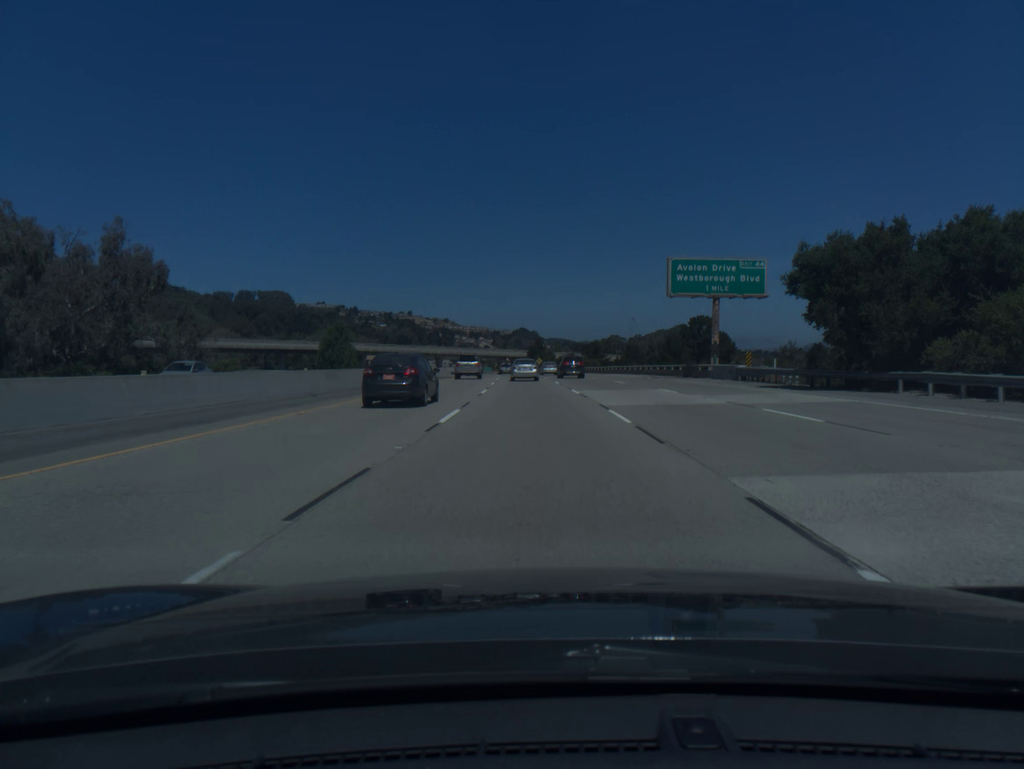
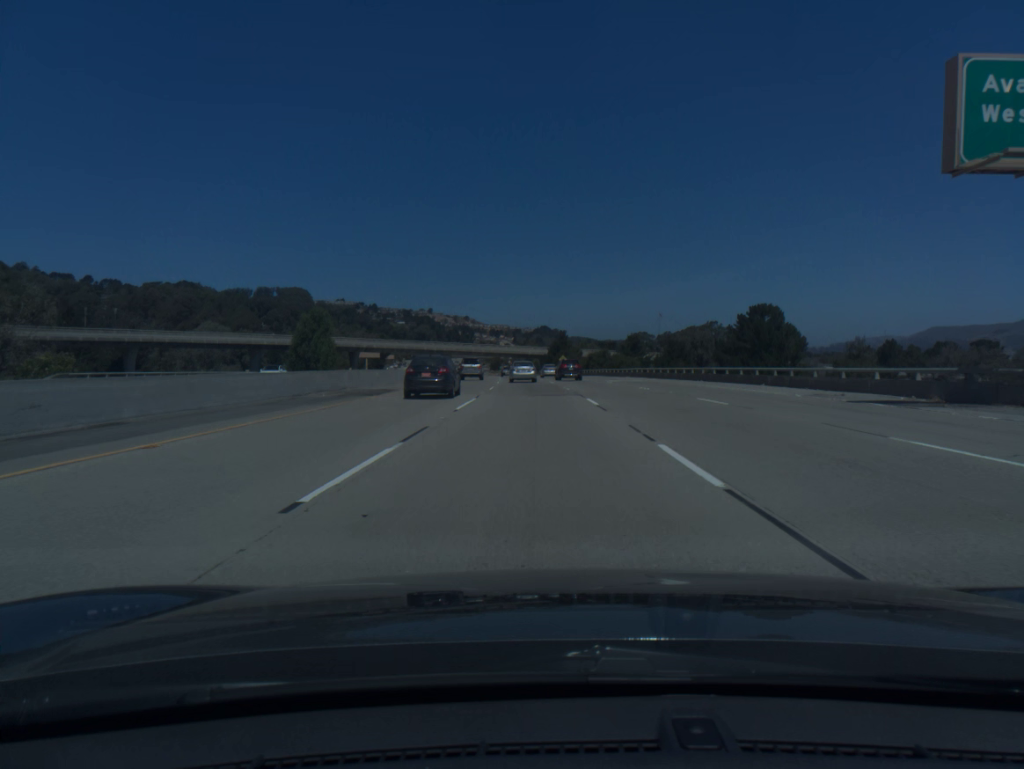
(-0.5, +36.5) m; -2°
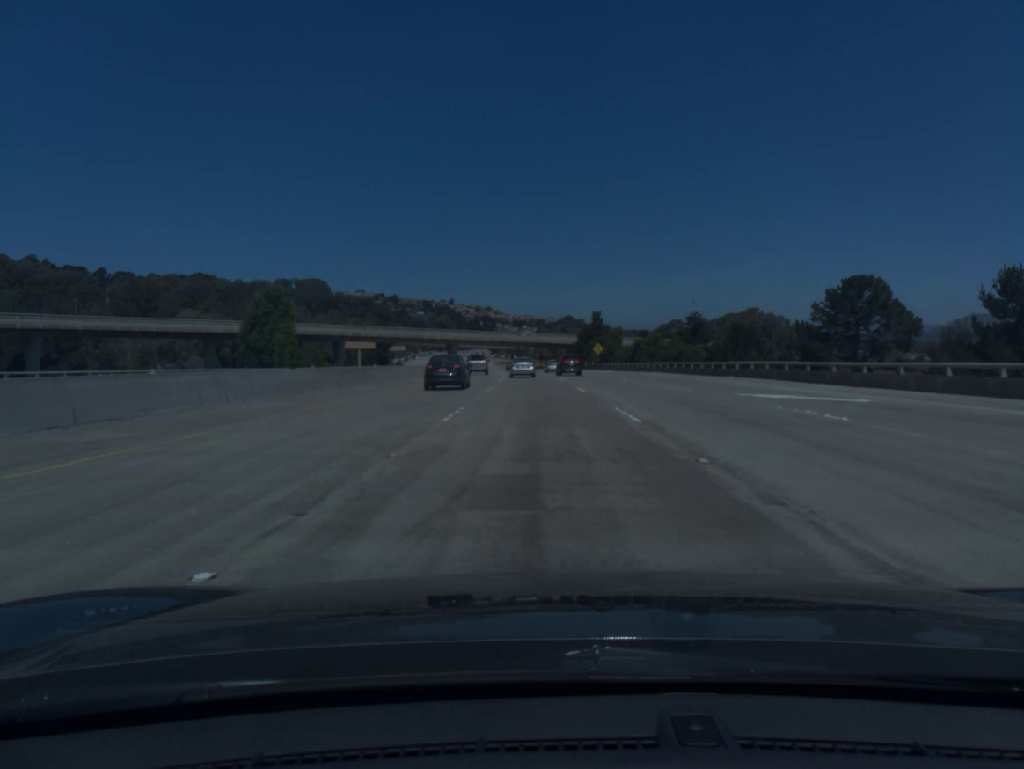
(-0.5, +36.8) m; -2°
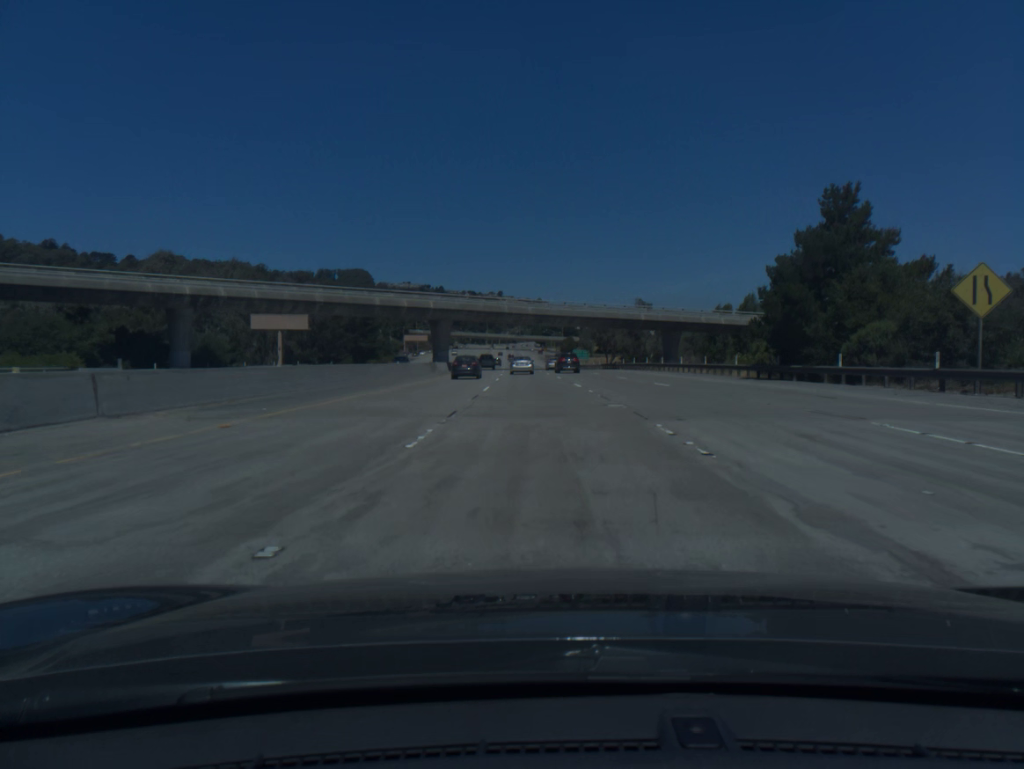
(-3.2, +93.0) m; -4°
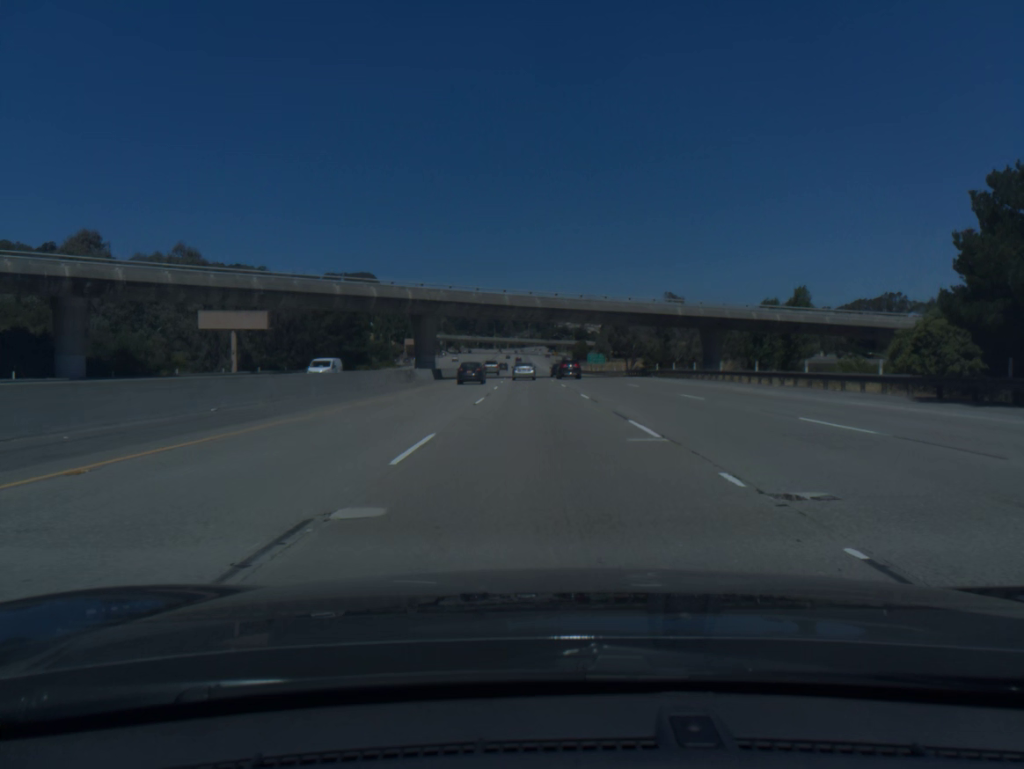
(-0.1, +18.8) m; -1°
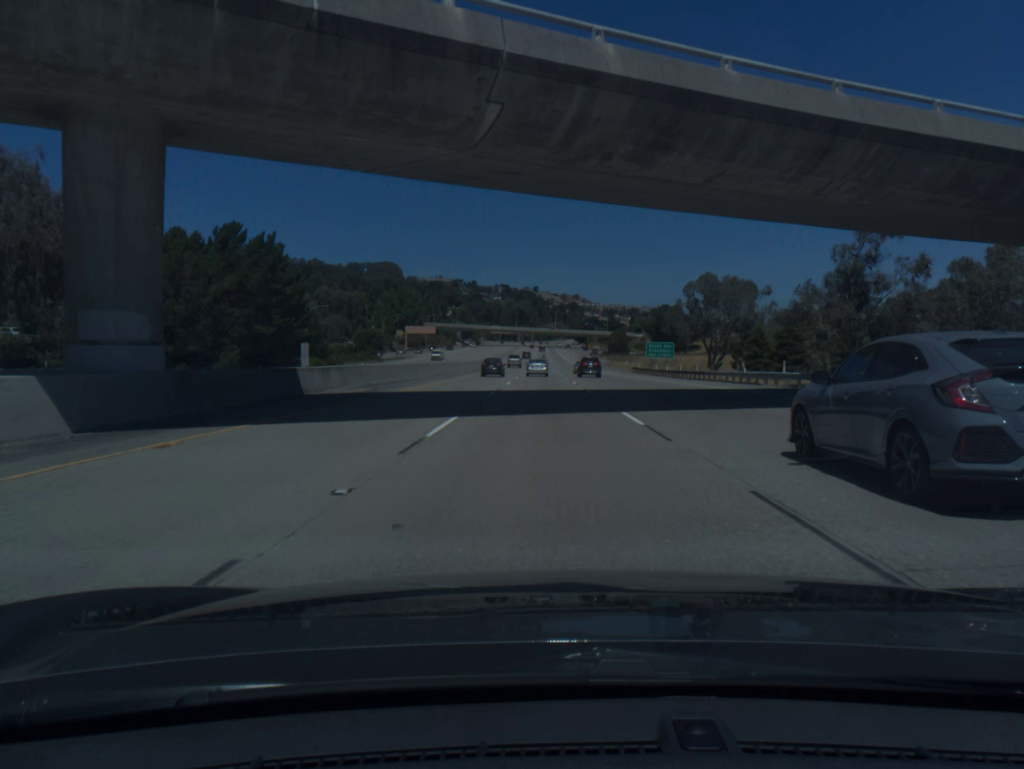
(-1.1, +56.5) m; -2°
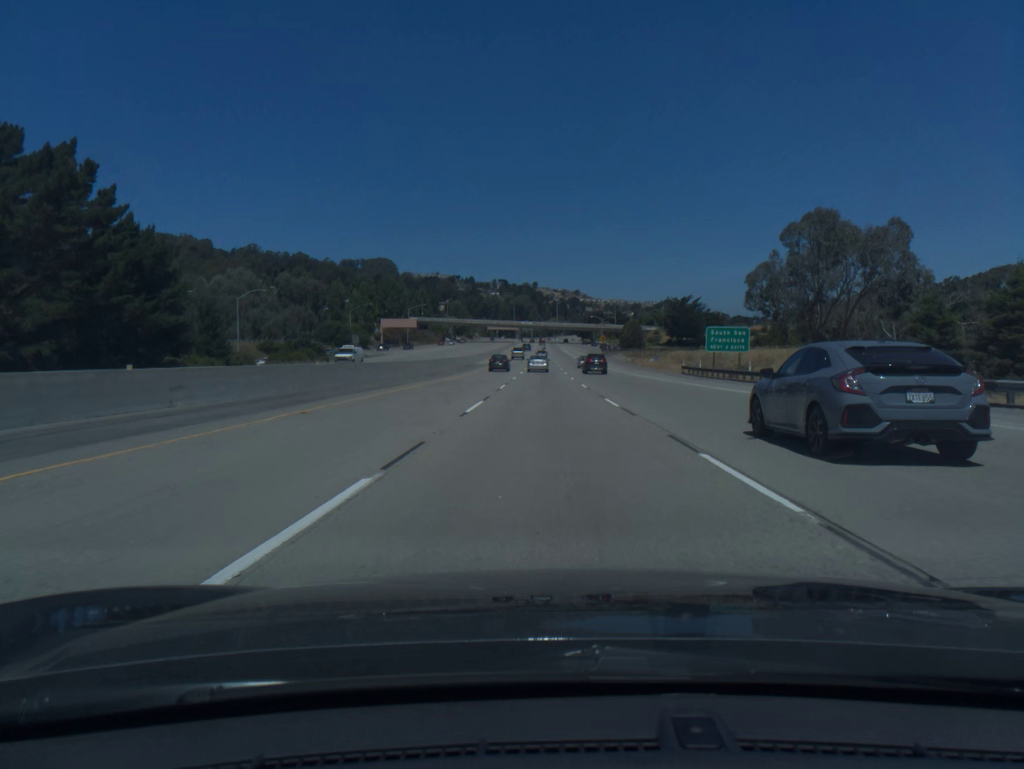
(-0.1, +37.9) m; 0°
